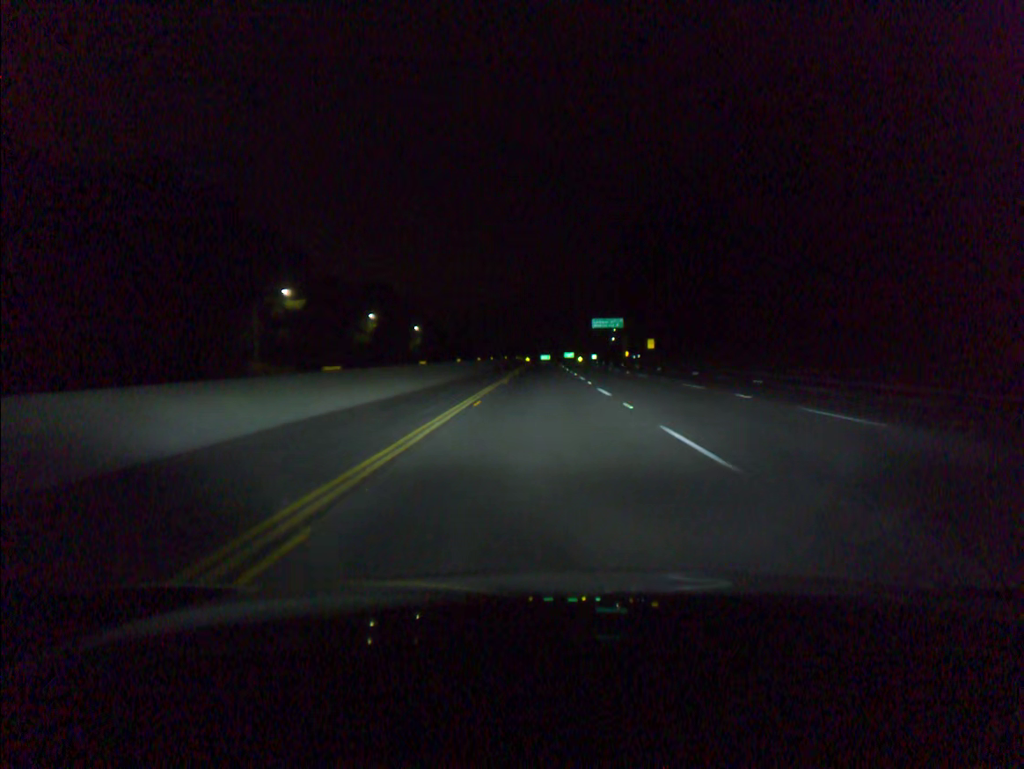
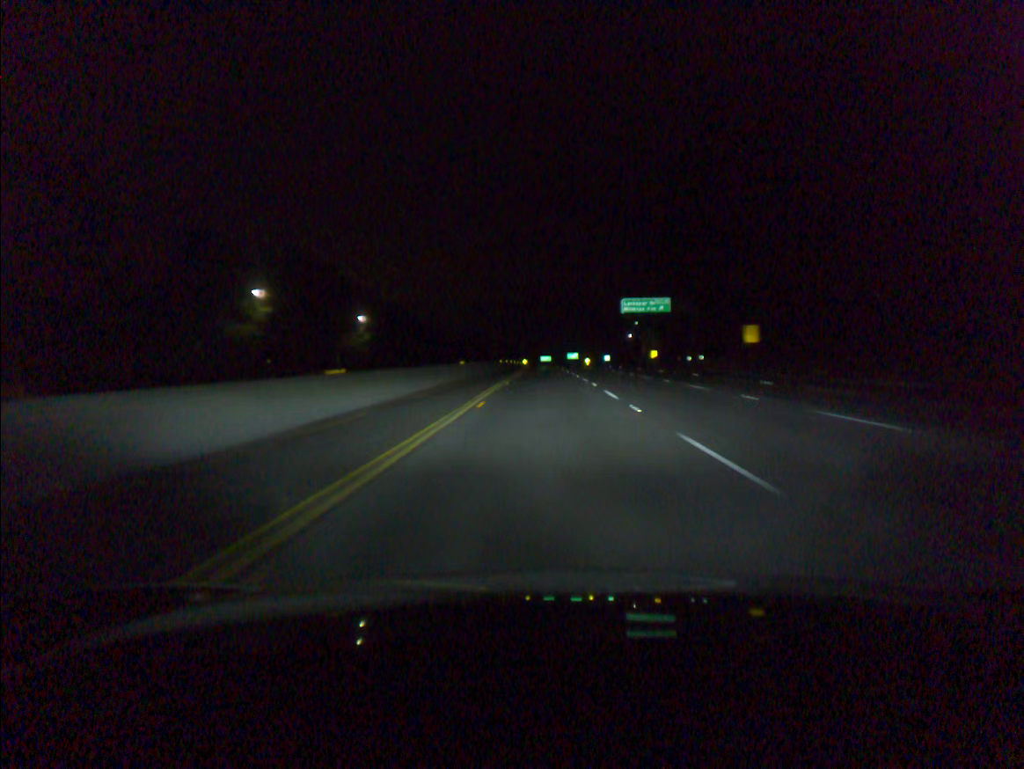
(0.0, +59.0) m; 0°
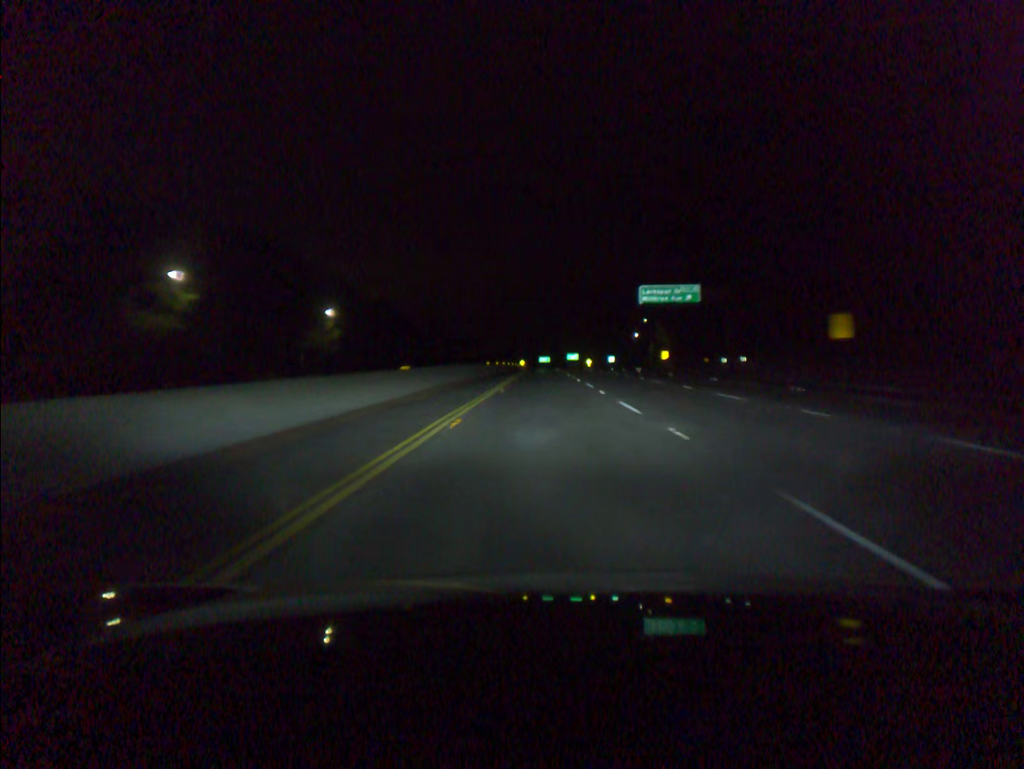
(0.0, +19.6) m; 0°
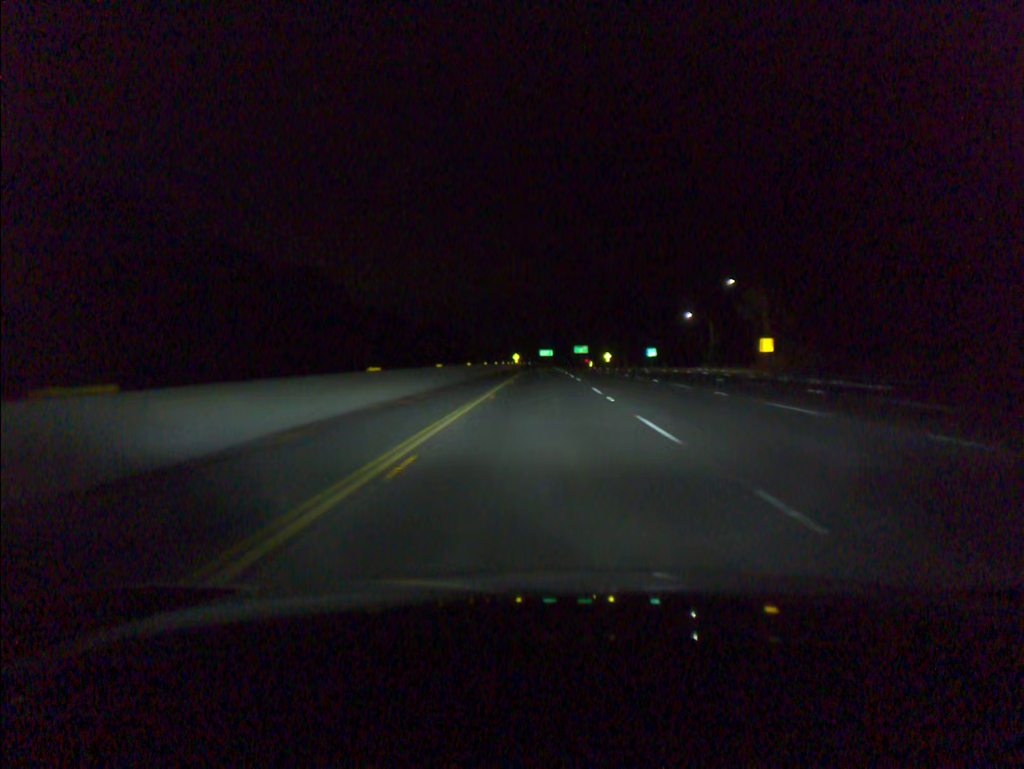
(0.0, +78.7) m; 0°
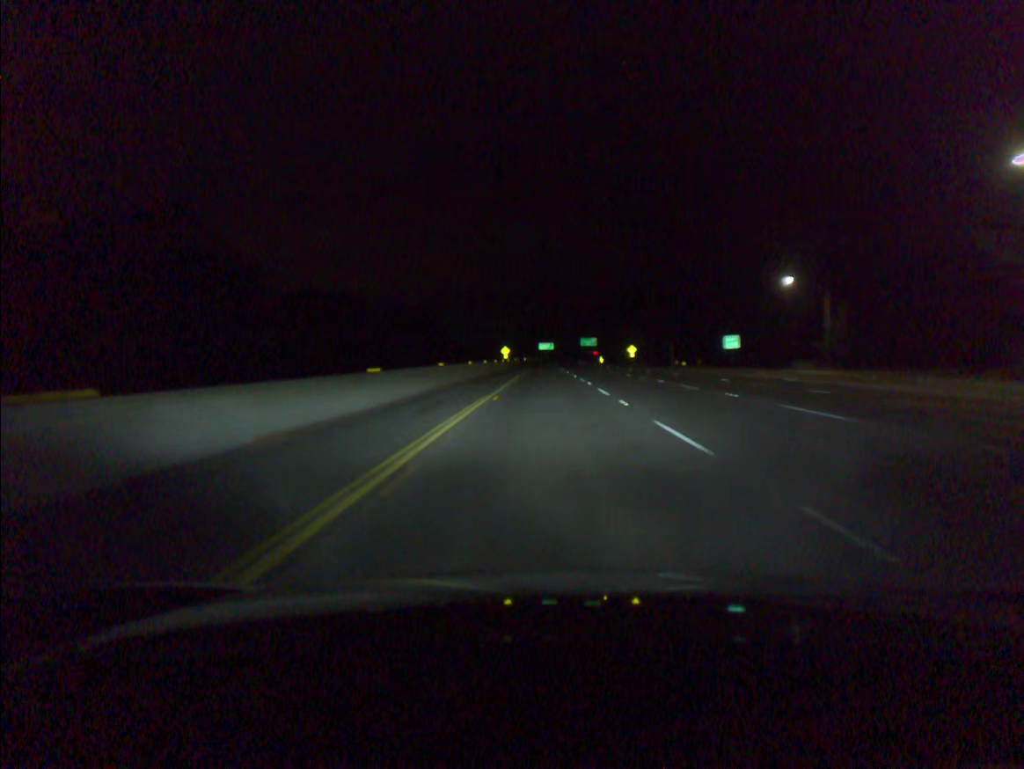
(0.0, +59.2) m; 0°
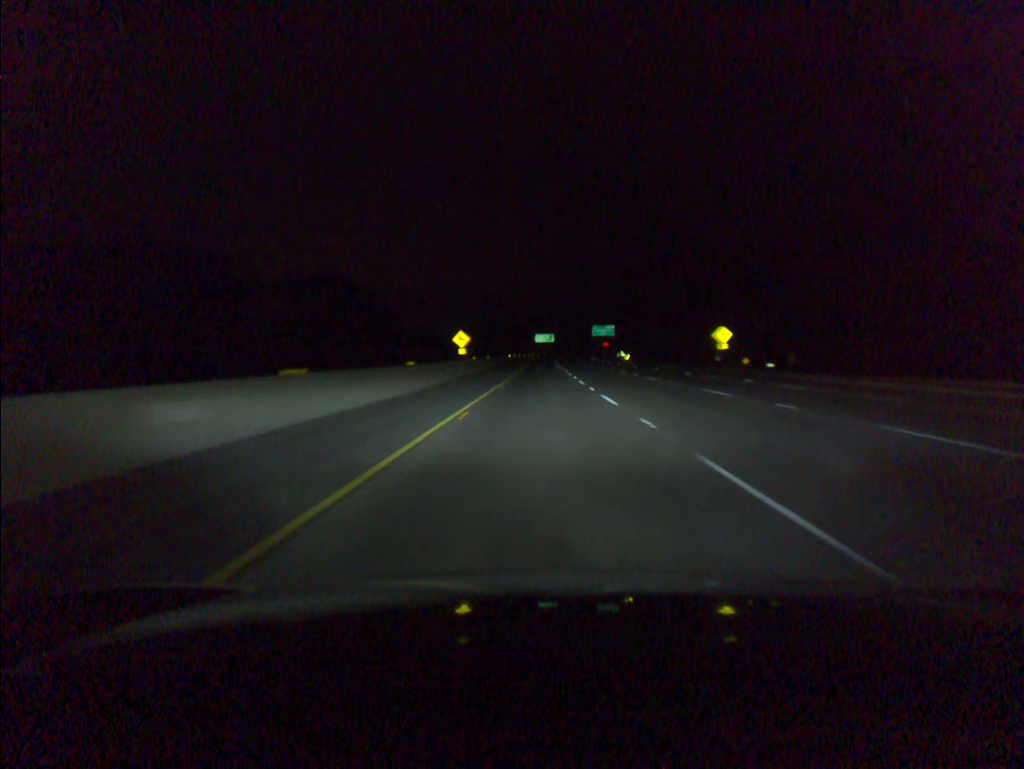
(+0.3, +79.2) m; 0°
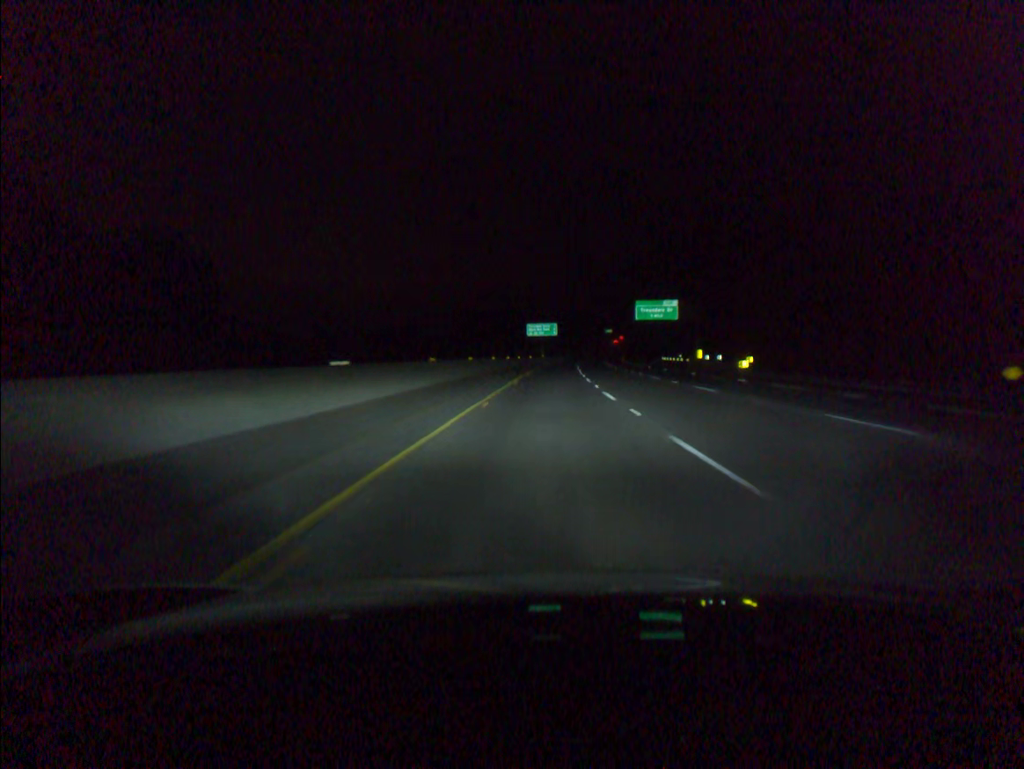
(-0.1, +98.9) m; 0°
